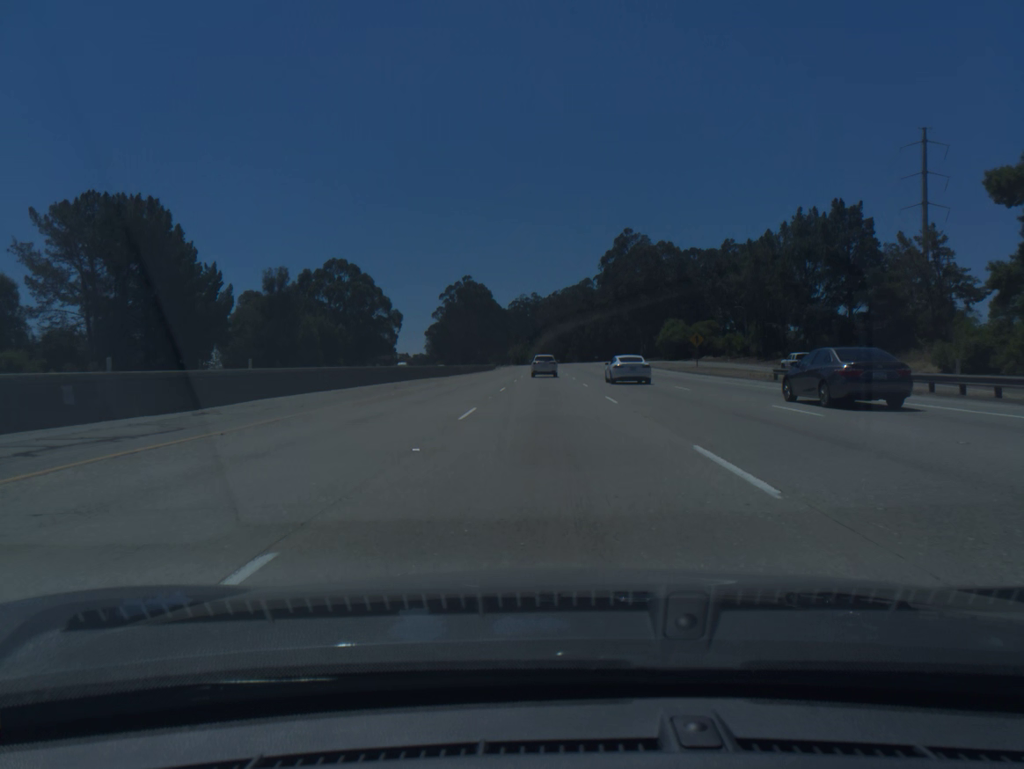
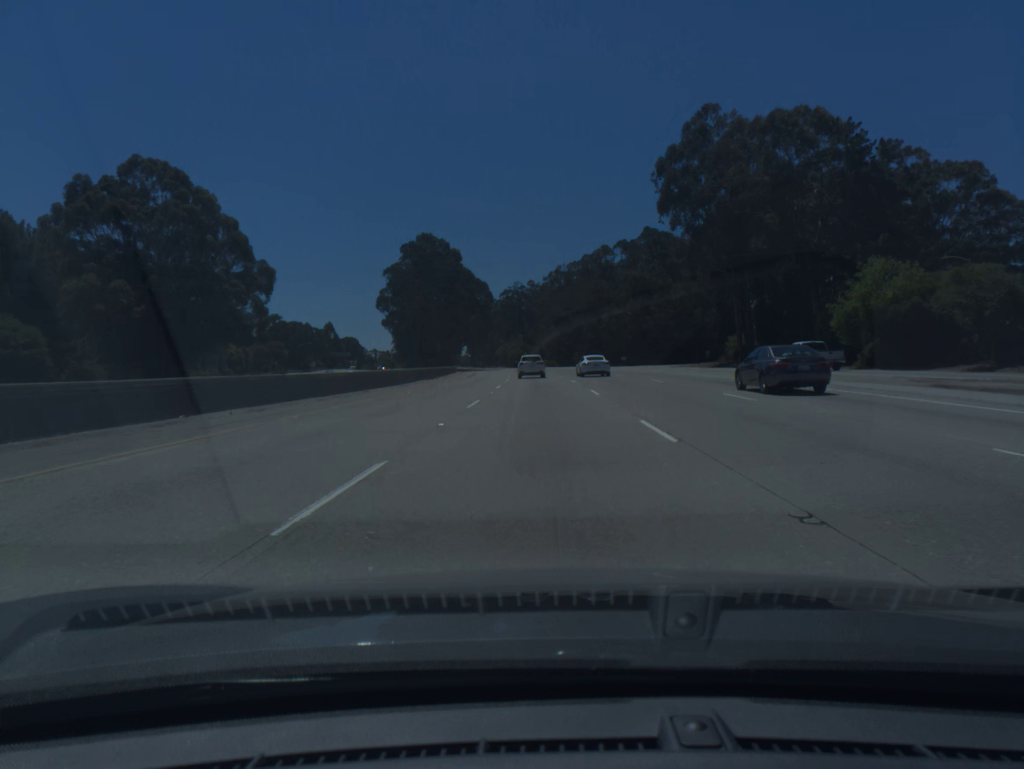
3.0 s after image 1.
(+0.3, +83.2) m; 0°
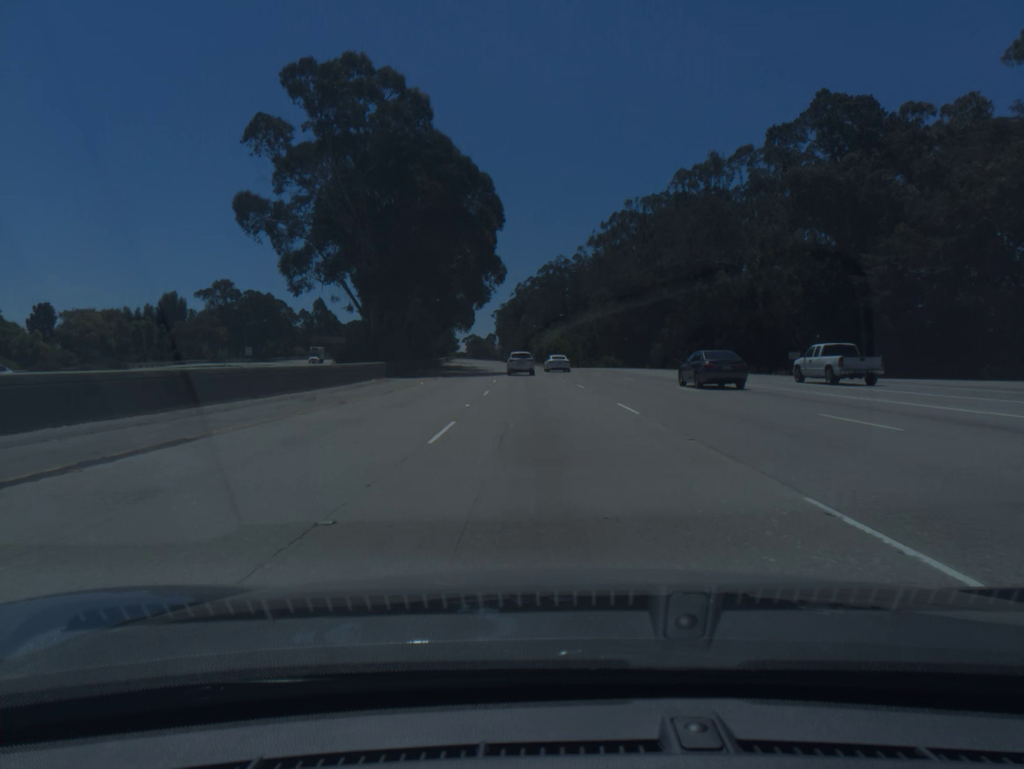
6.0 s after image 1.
(-1.8, +81.6) m; -3°
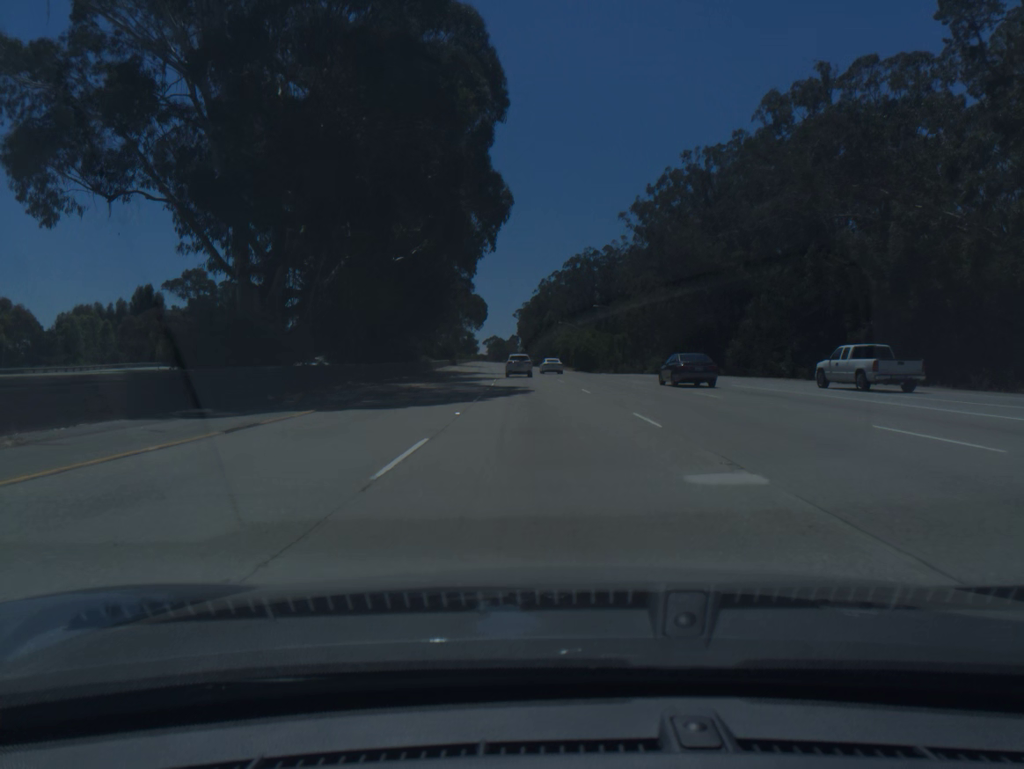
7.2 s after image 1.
(-0.4, +32.3) m; -2°
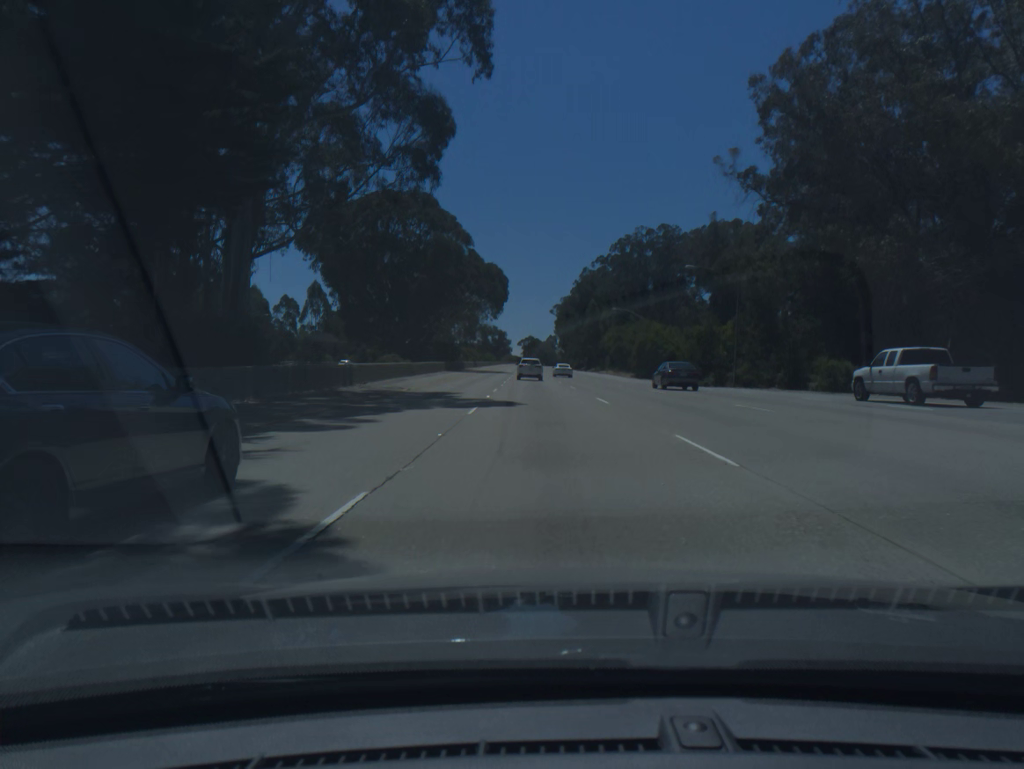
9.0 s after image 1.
(-1.2, +48.4) m; -3°
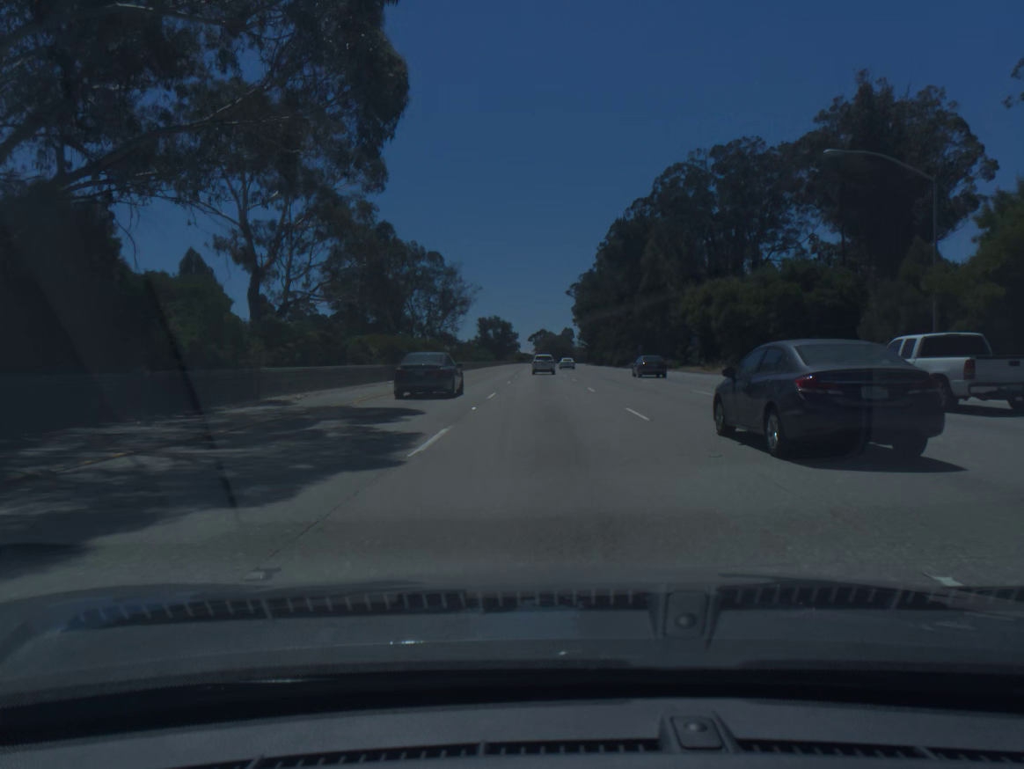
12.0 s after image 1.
(-1.3, +81.1) m; -1°
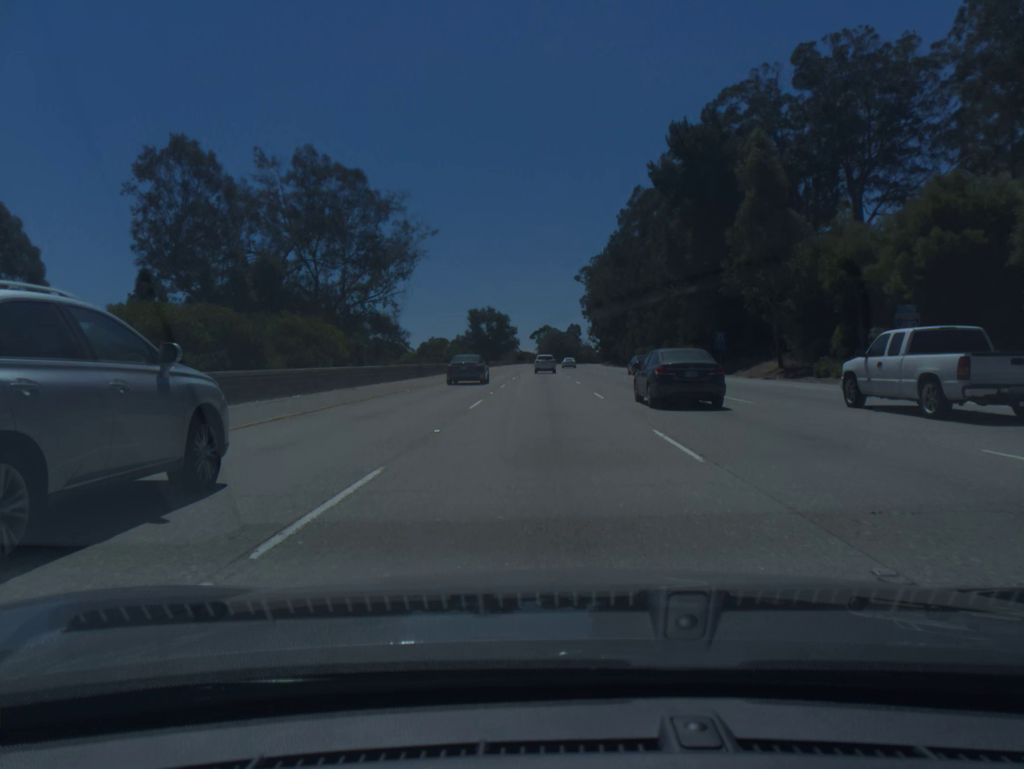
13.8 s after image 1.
(0.0, +49.4) m; 0°
